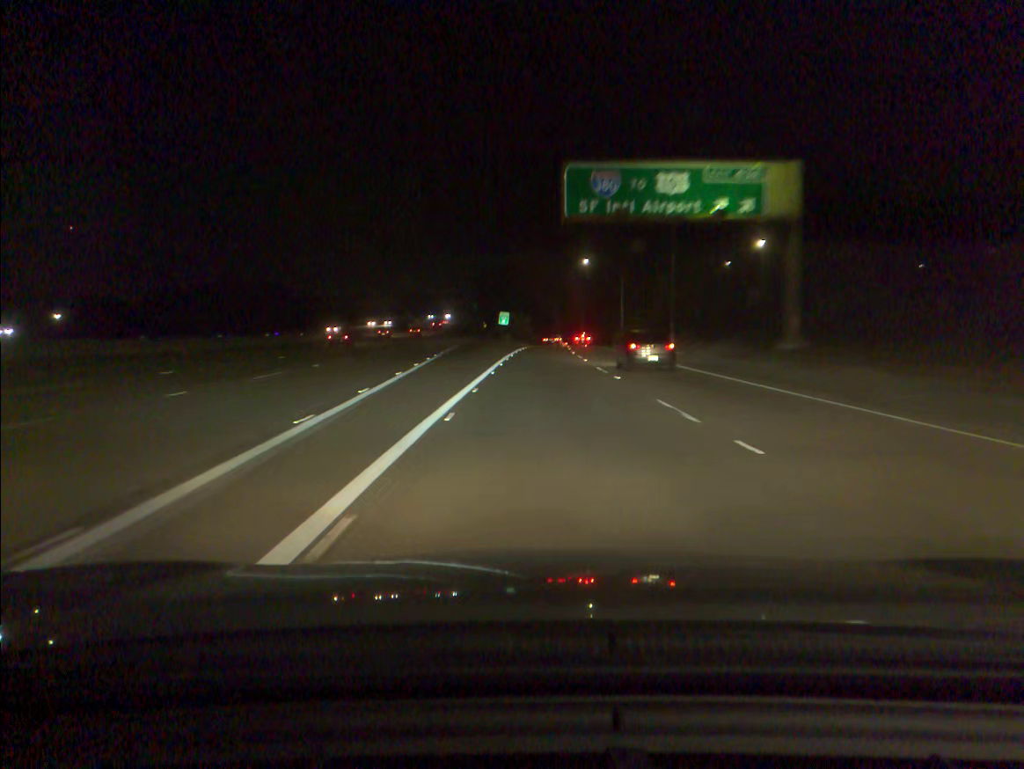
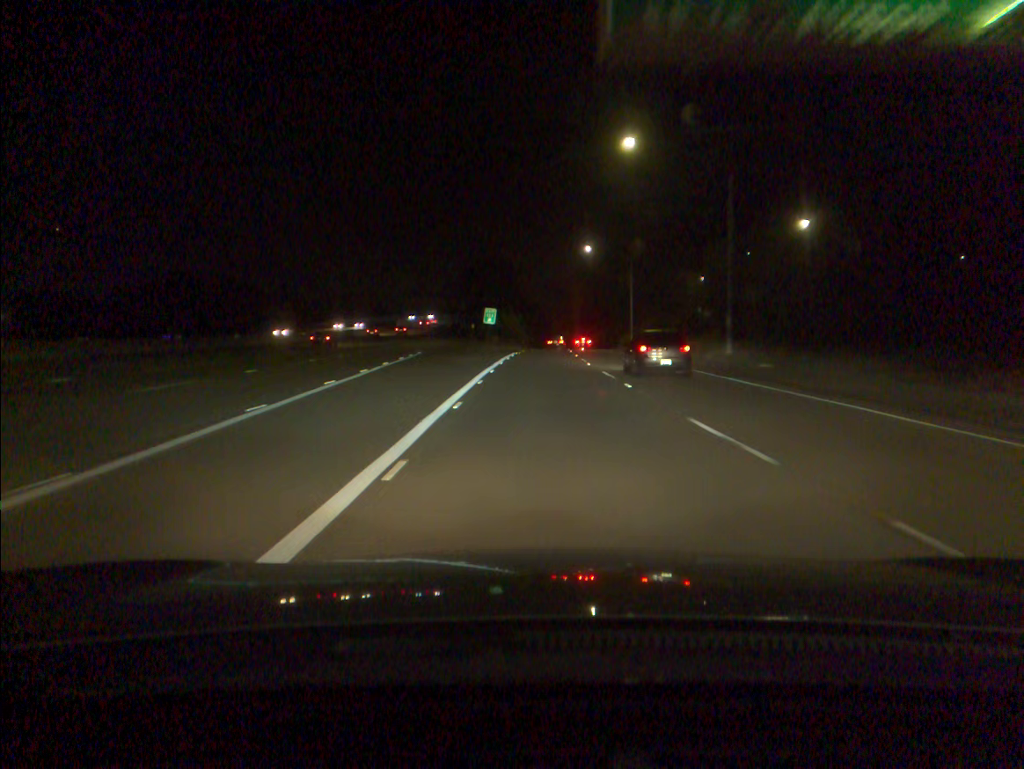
(0.0, +18.8) m; 0°
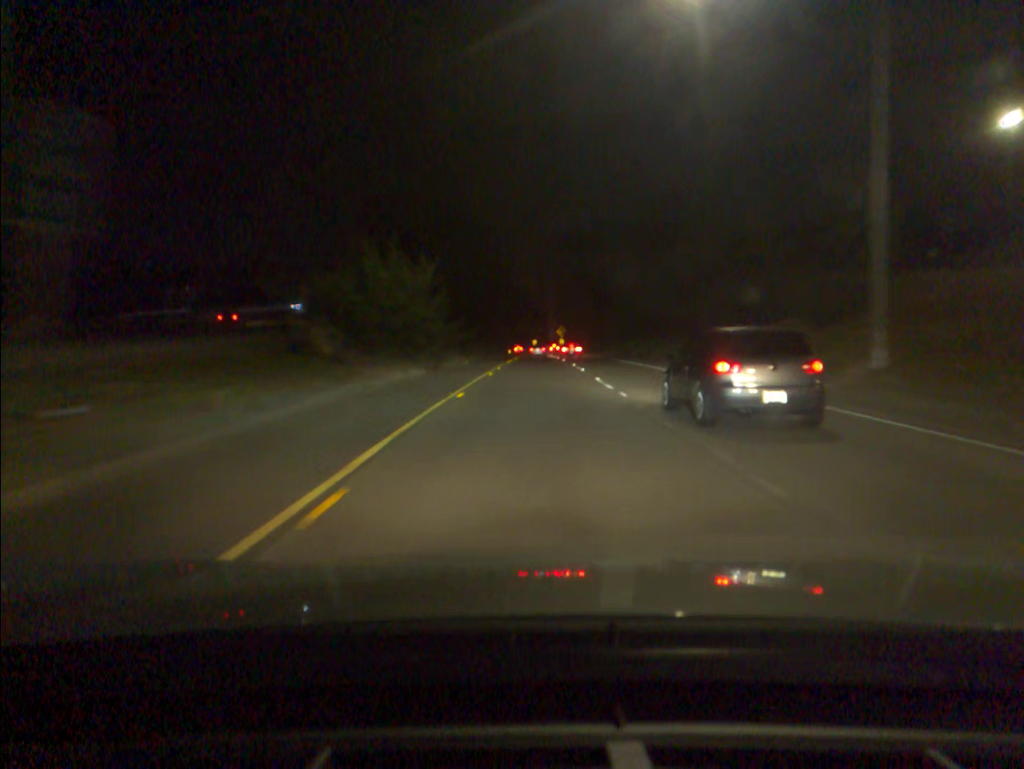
(+1.8, +73.2) m; +3°
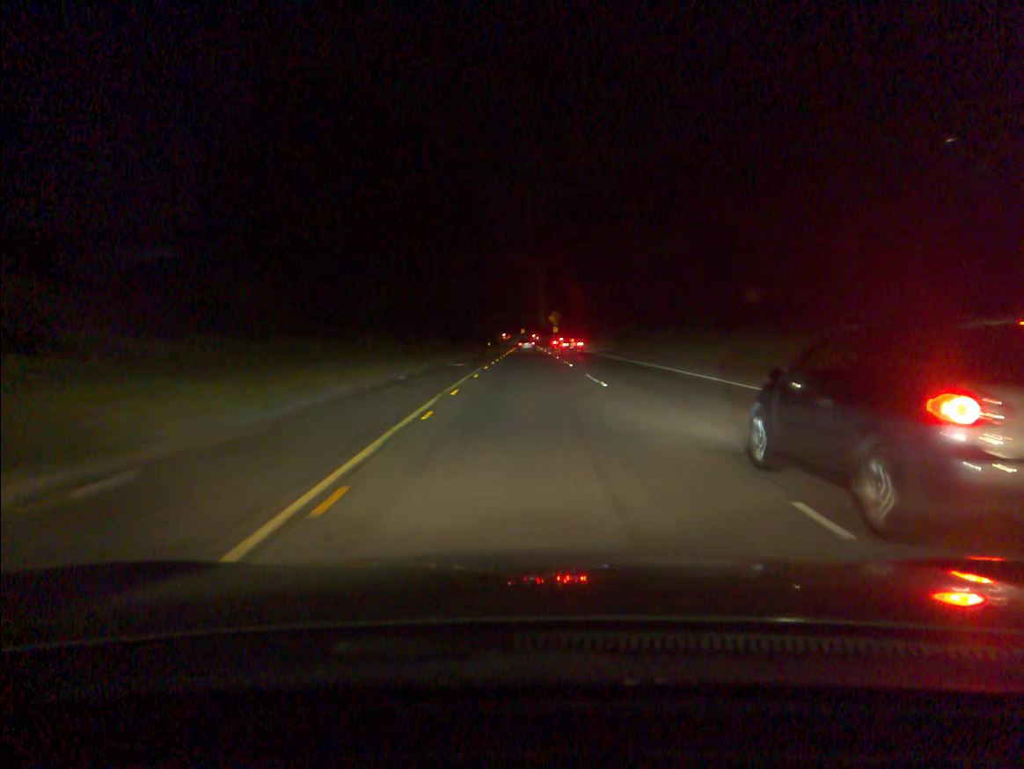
(+0.3, +35.6) m; +1°
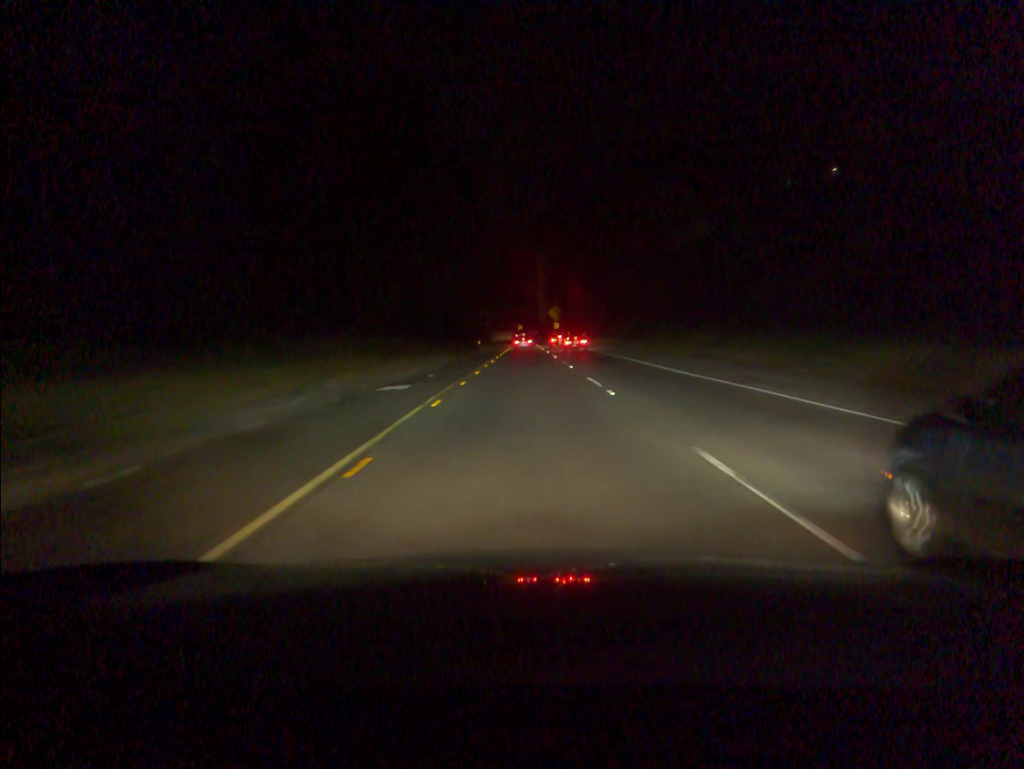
(0.0, +17.6) m; 0°
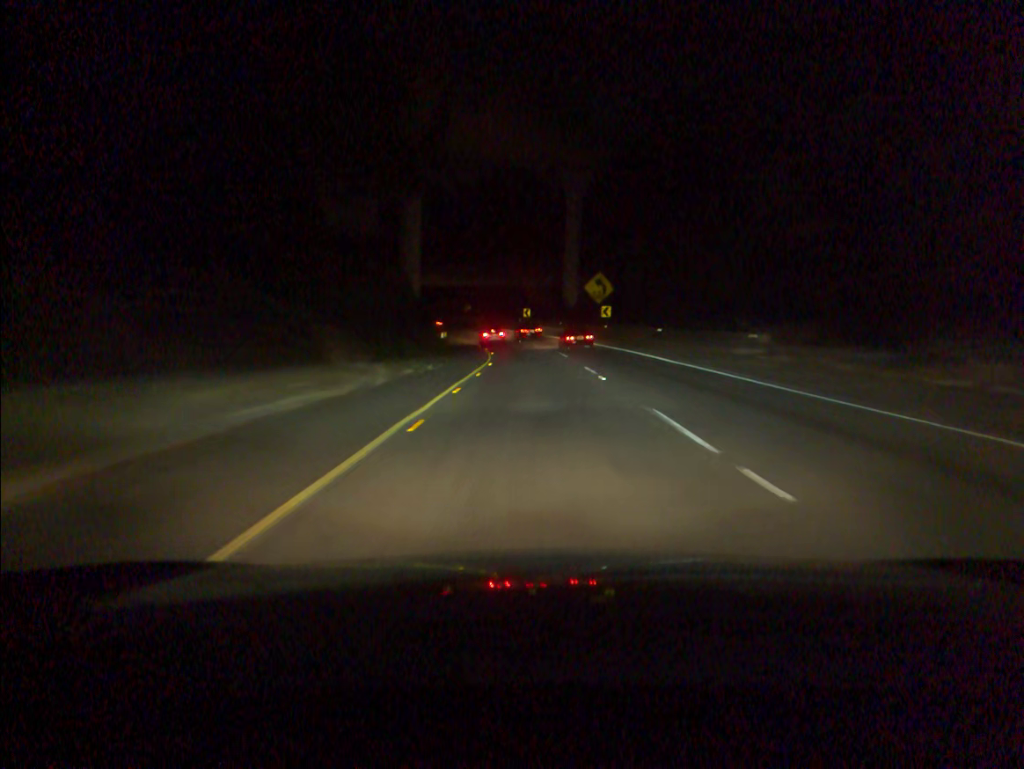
(-0.7, +86.1) m; -1°
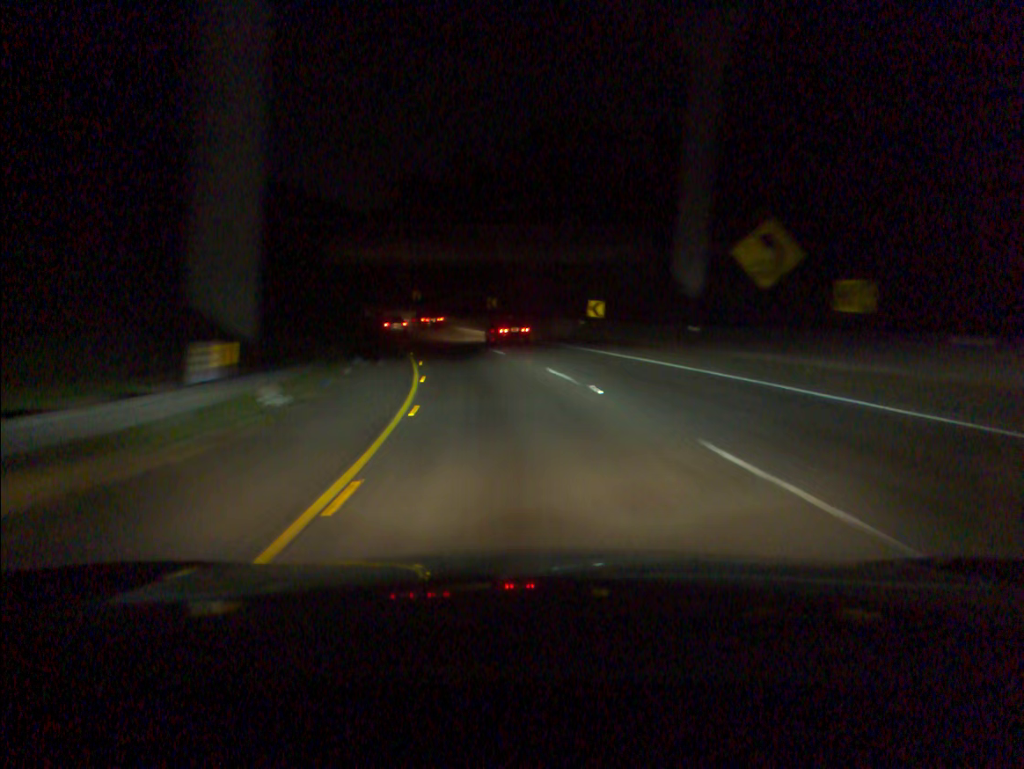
(-0.7, +48.4) m; -4°
